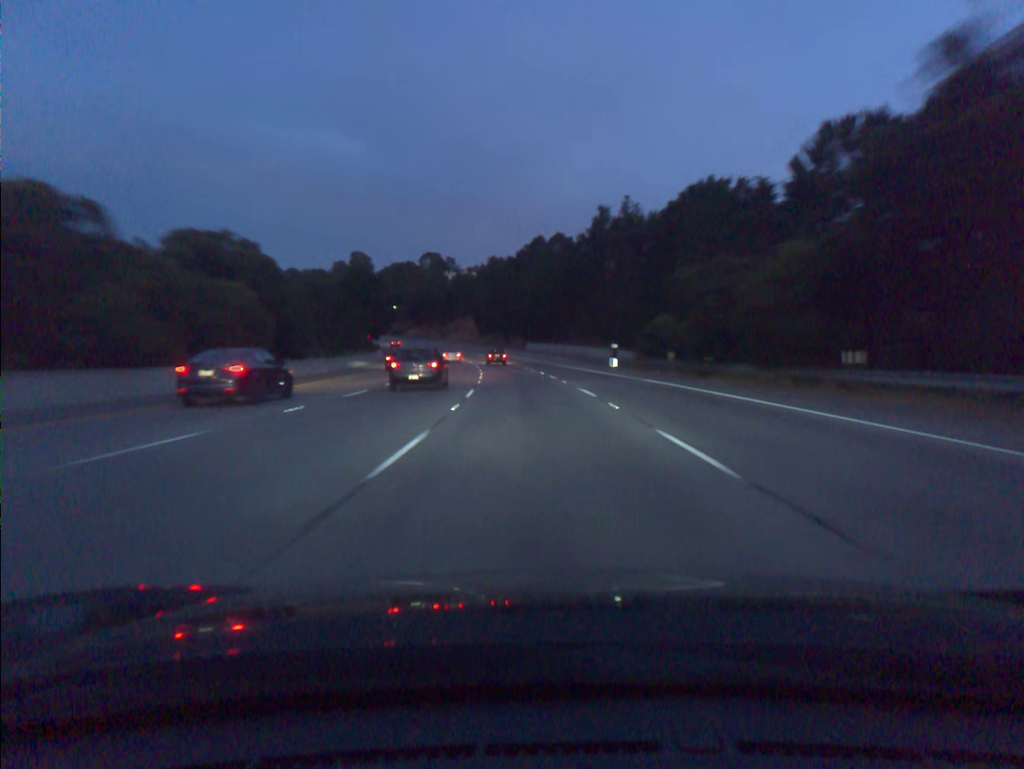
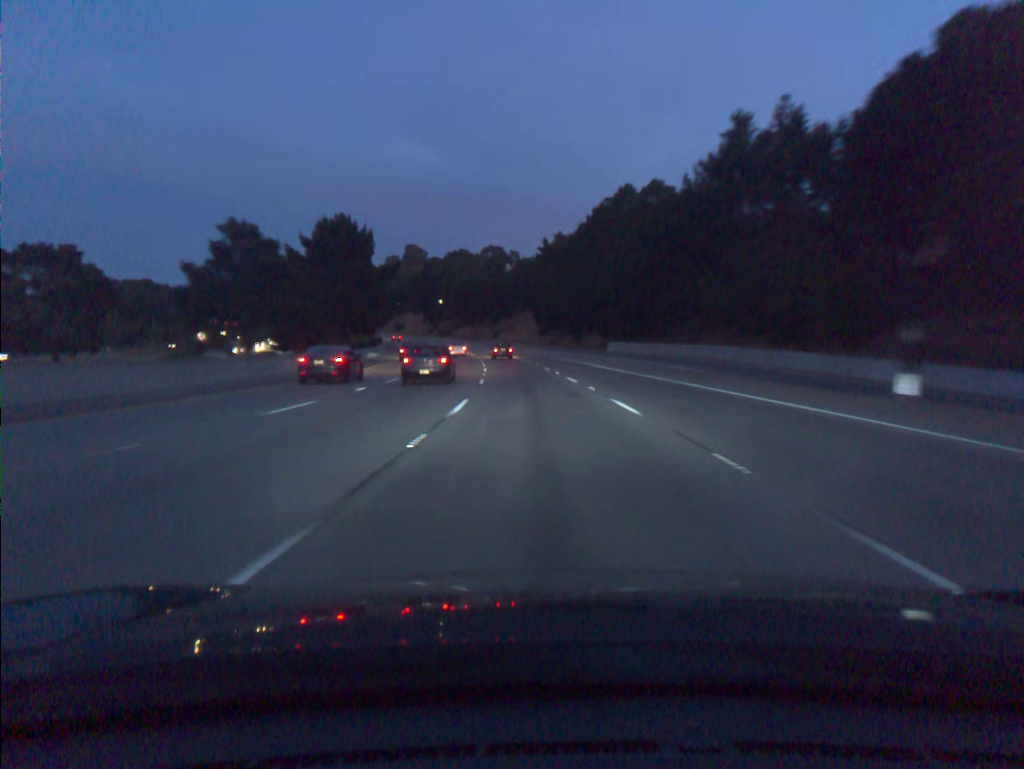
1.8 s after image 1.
(-2.4, +52.2) m; -5°
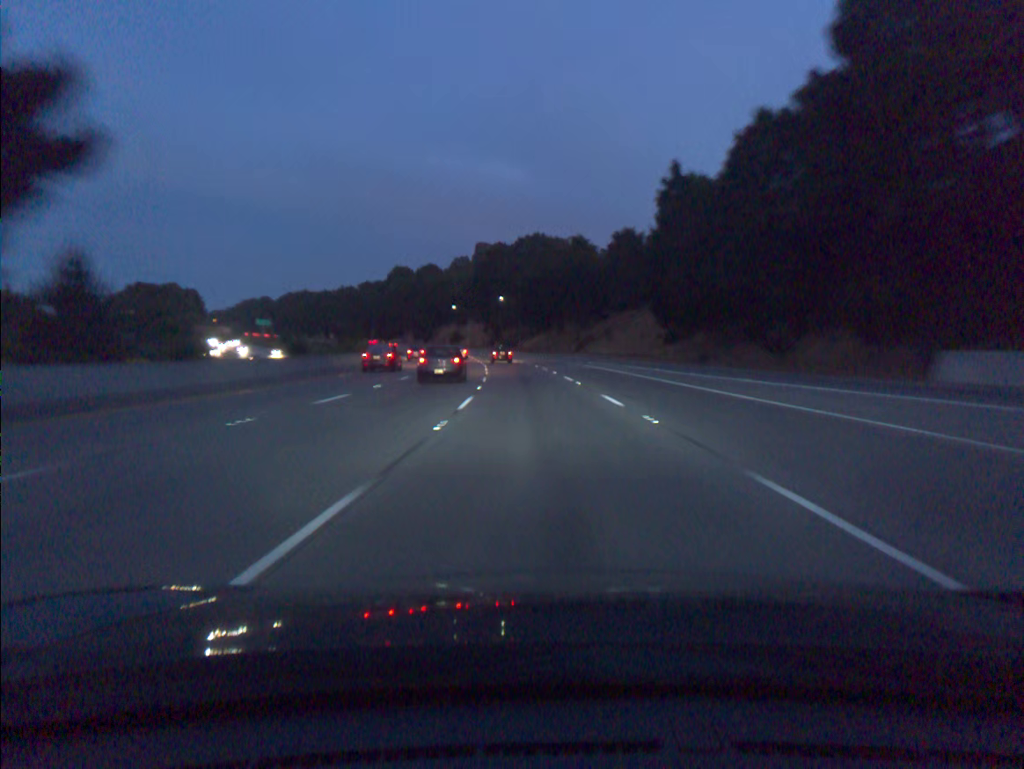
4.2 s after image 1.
(-3.8, +69.7) m; -6°
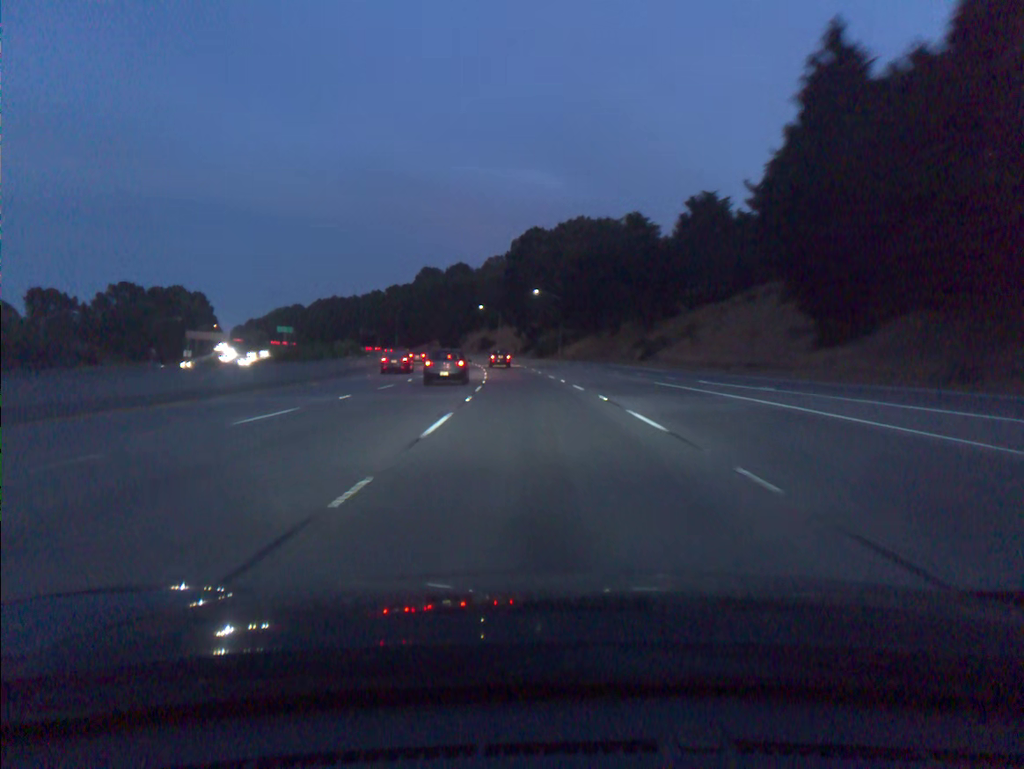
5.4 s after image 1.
(-0.9, +34.6) m; -3°
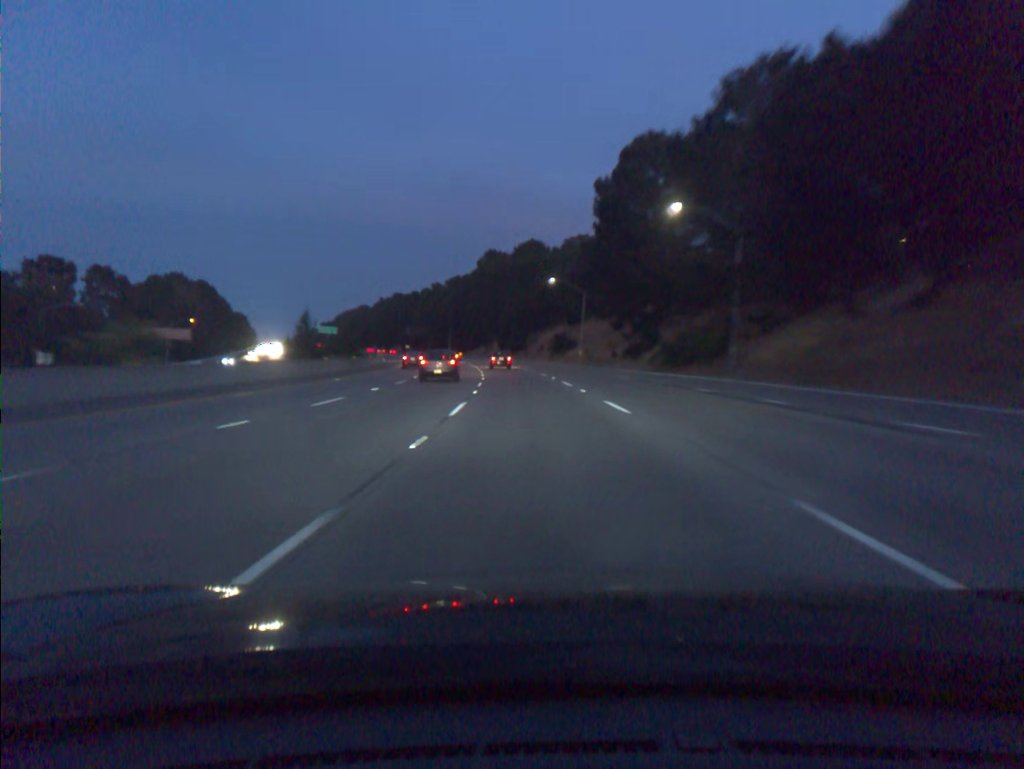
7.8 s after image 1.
(-3.7, +68.4) m; -6°
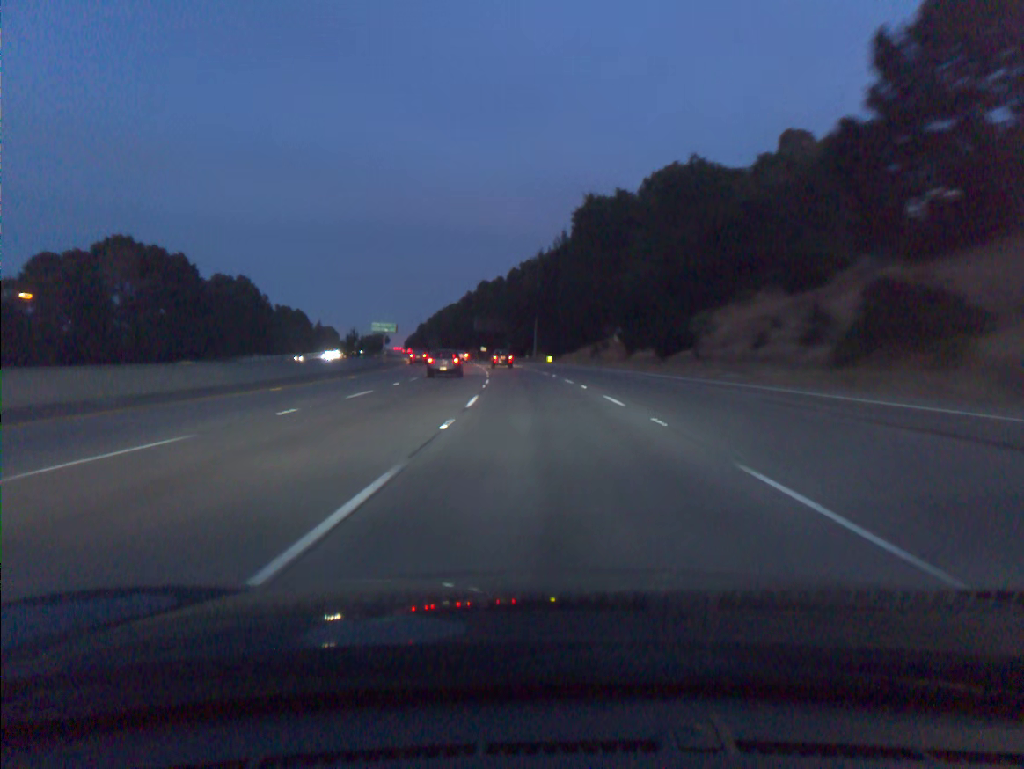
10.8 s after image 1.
(-6.0, +85.1) m; -8°
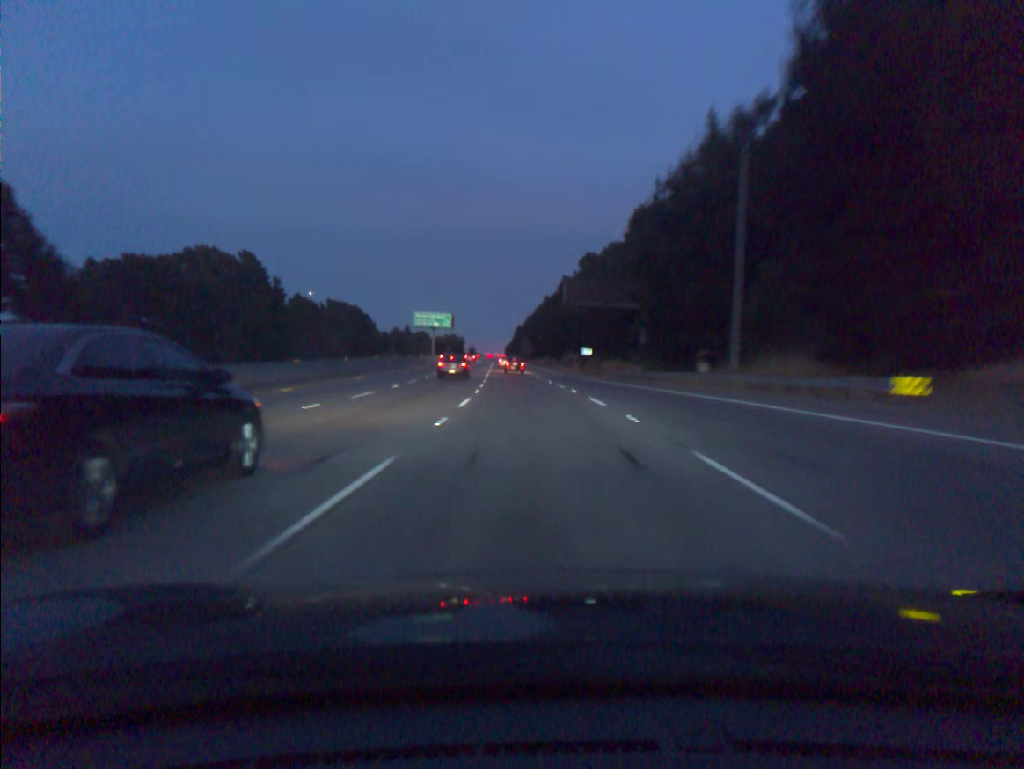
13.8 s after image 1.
(-5.4, +85.9) m; -8°
